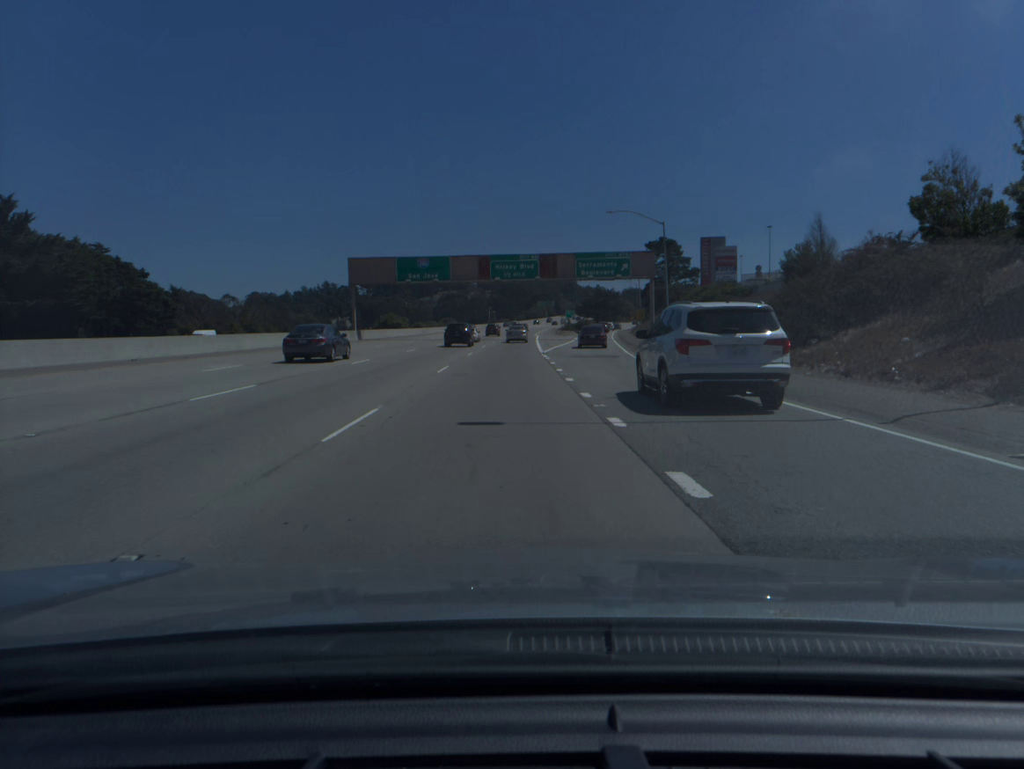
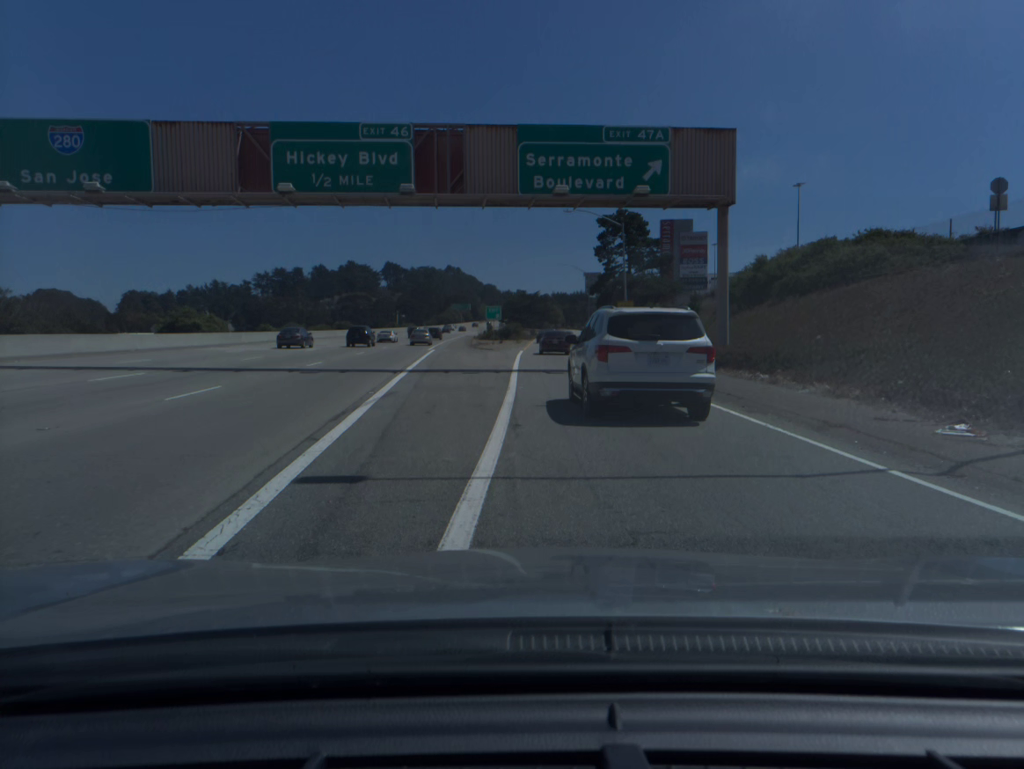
(+2.5, +52.3) m; +6°
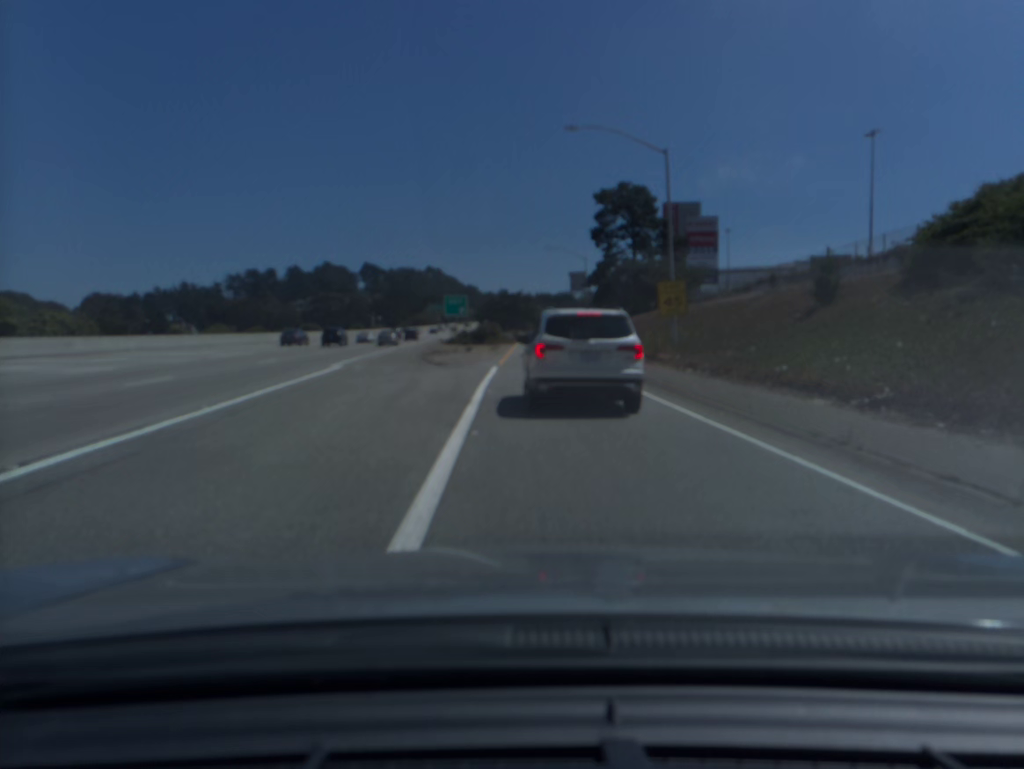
(+0.3, +24.5) m; +1°
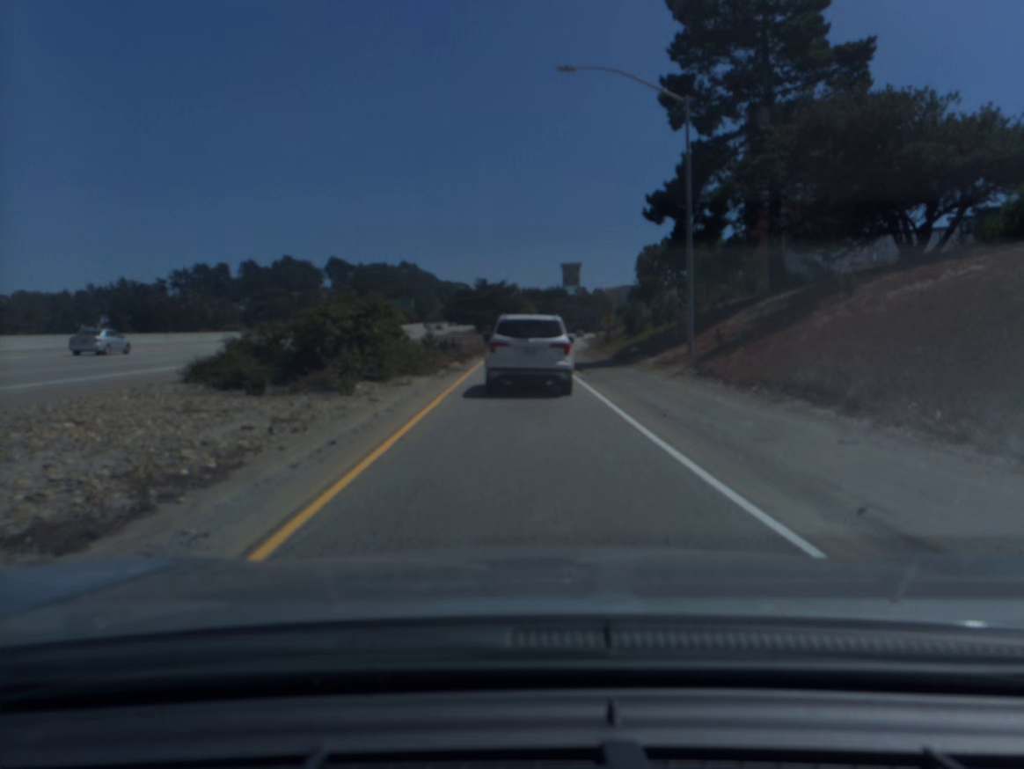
(+0.5, +56.3) m; +1°
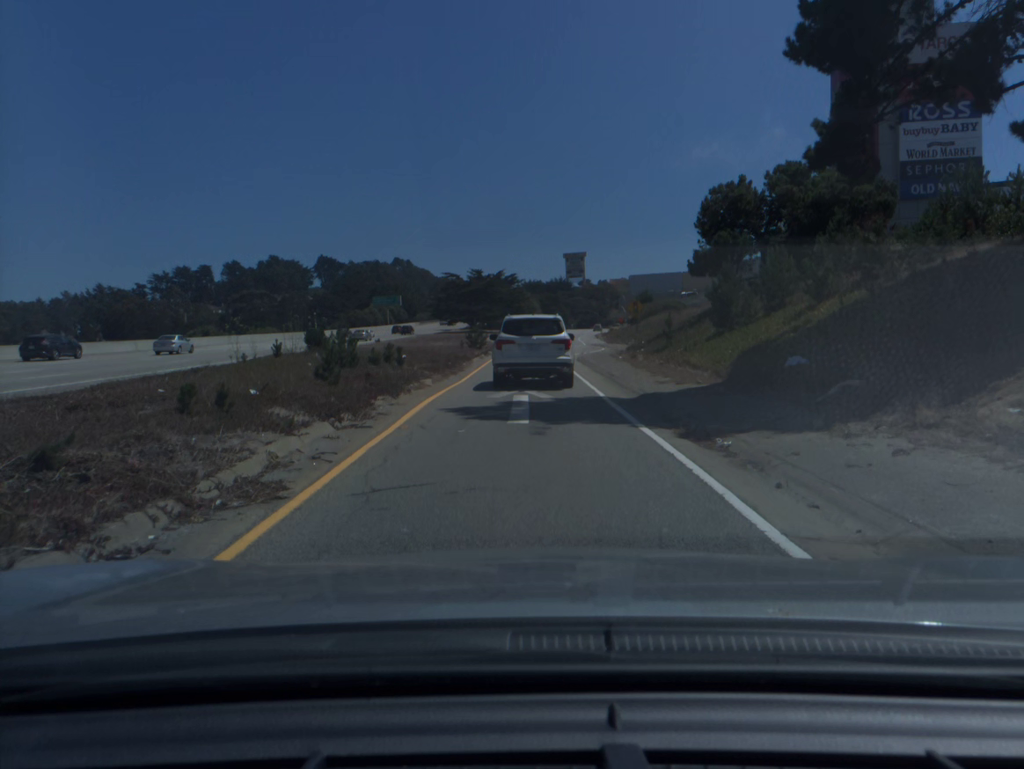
(0.0, +21.2) m; 0°
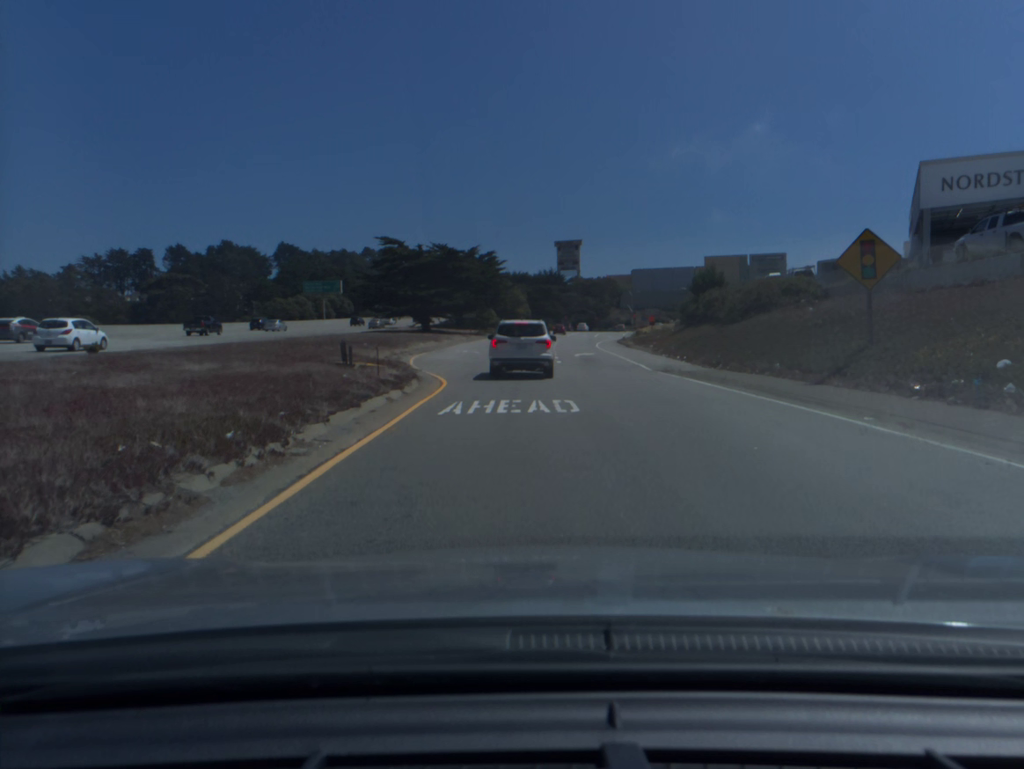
(+0.3, +50.8) m; +1°
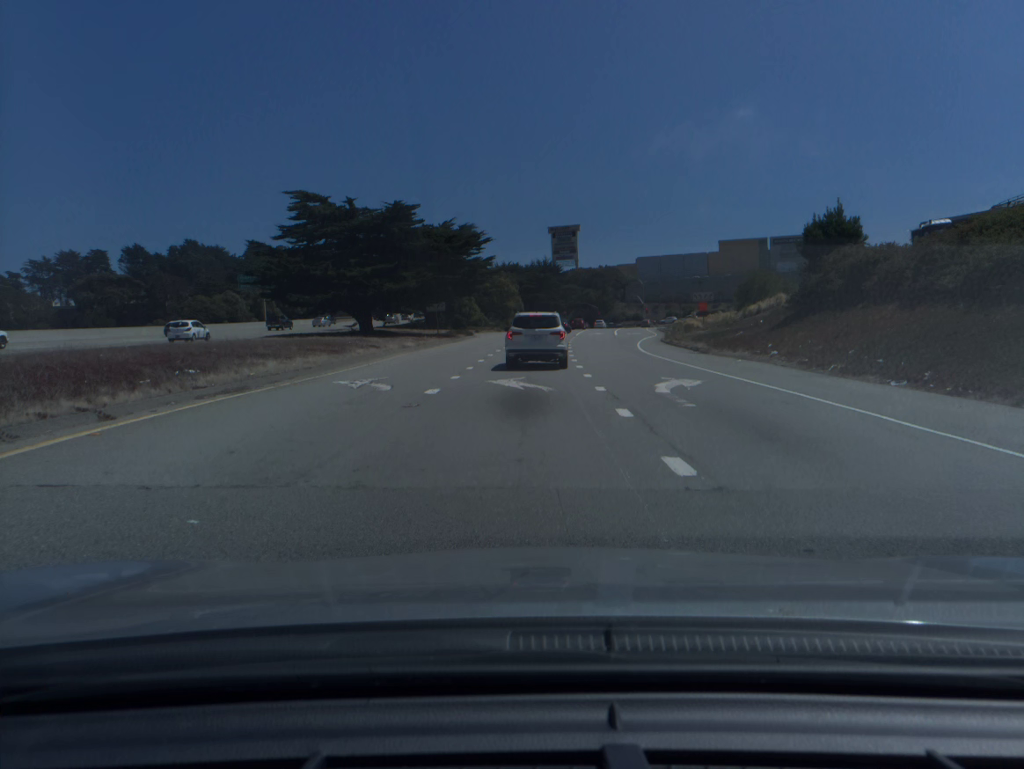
(+0.1, +30.1) m; +1°
